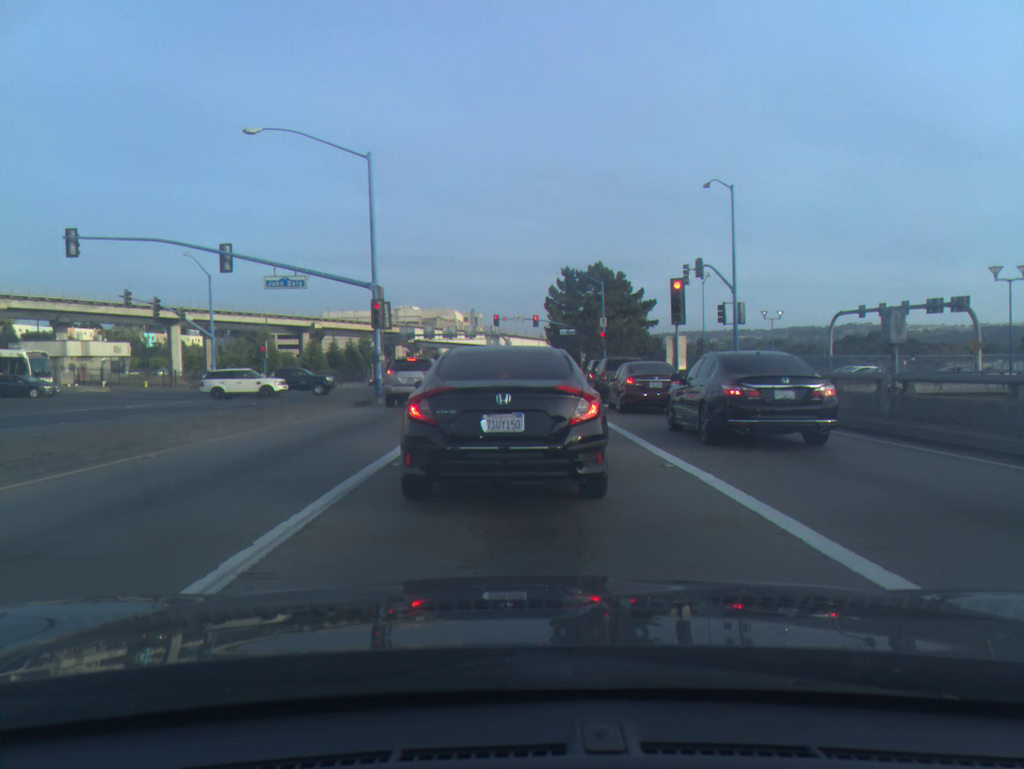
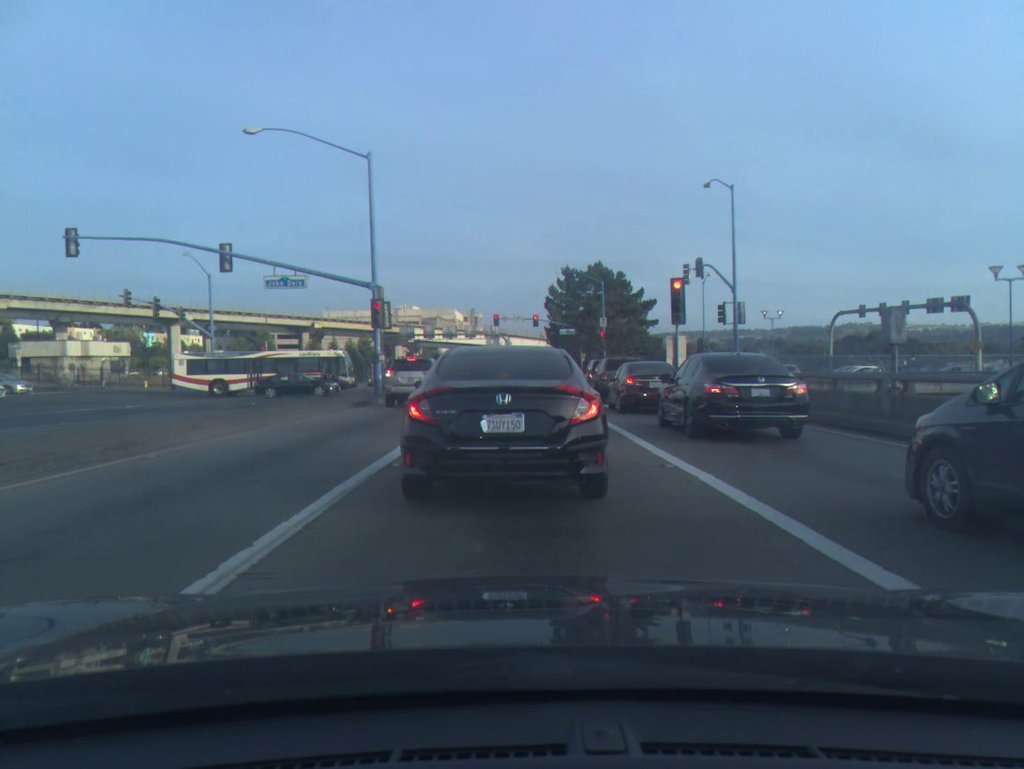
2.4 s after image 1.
(0.0, 0.0) m; 0°
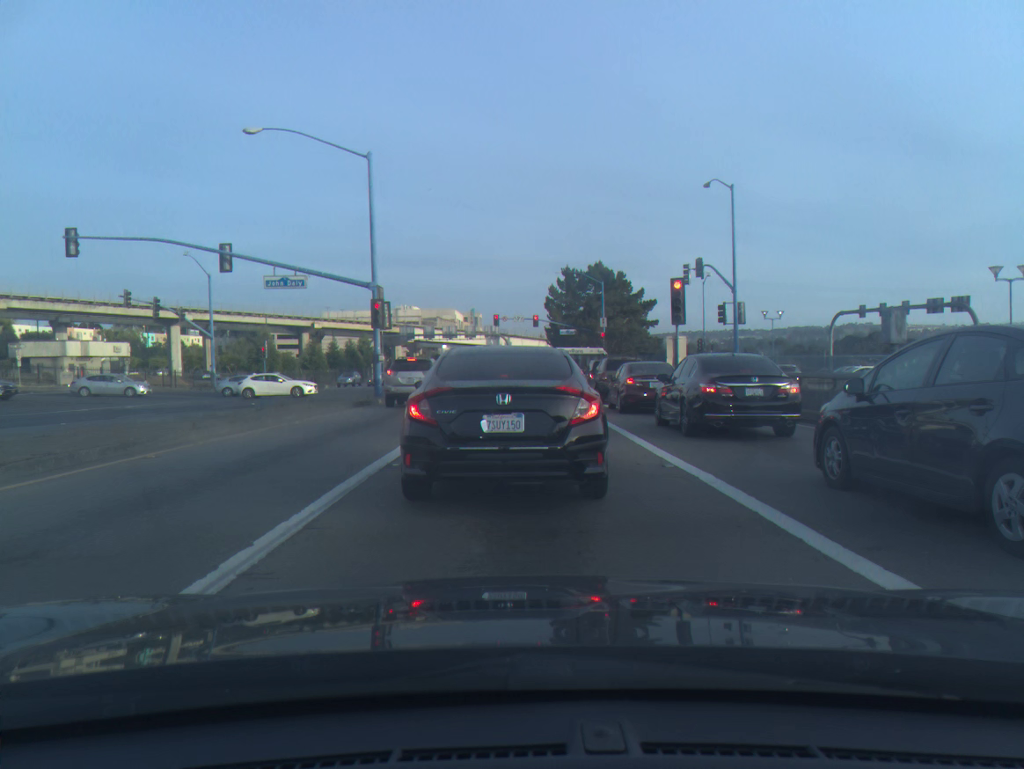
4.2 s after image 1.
(0.0, 0.0) m; 0°
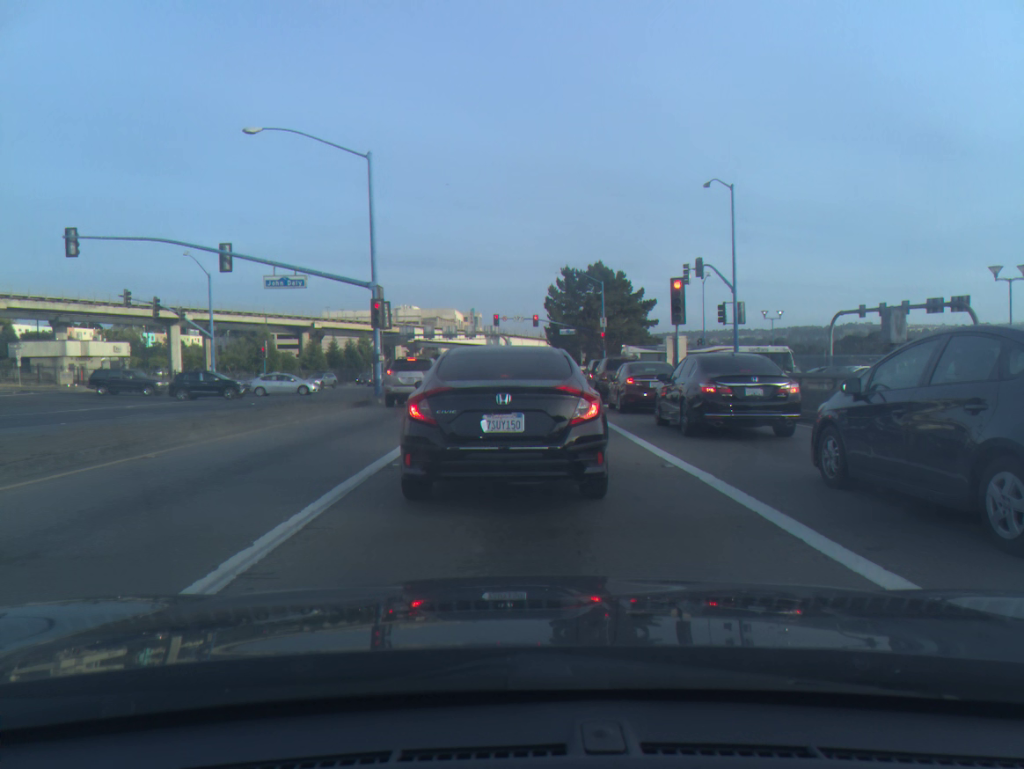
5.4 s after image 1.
(0.0, 0.0) m; 0°
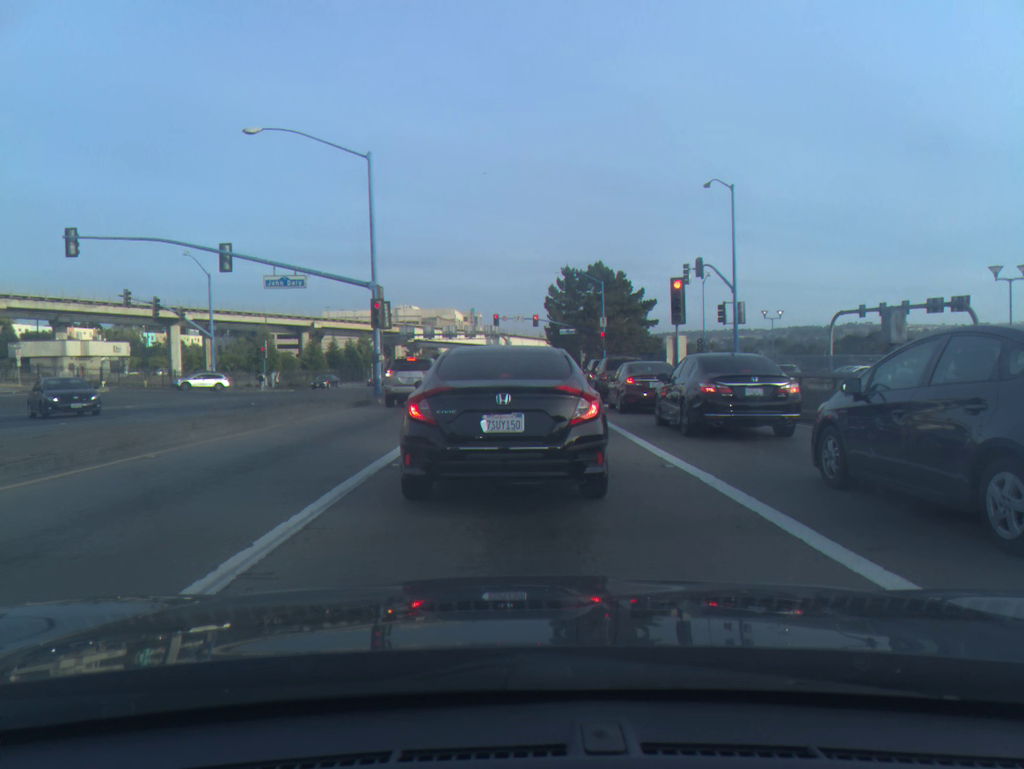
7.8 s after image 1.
(0.0, 0.0) m; 0°
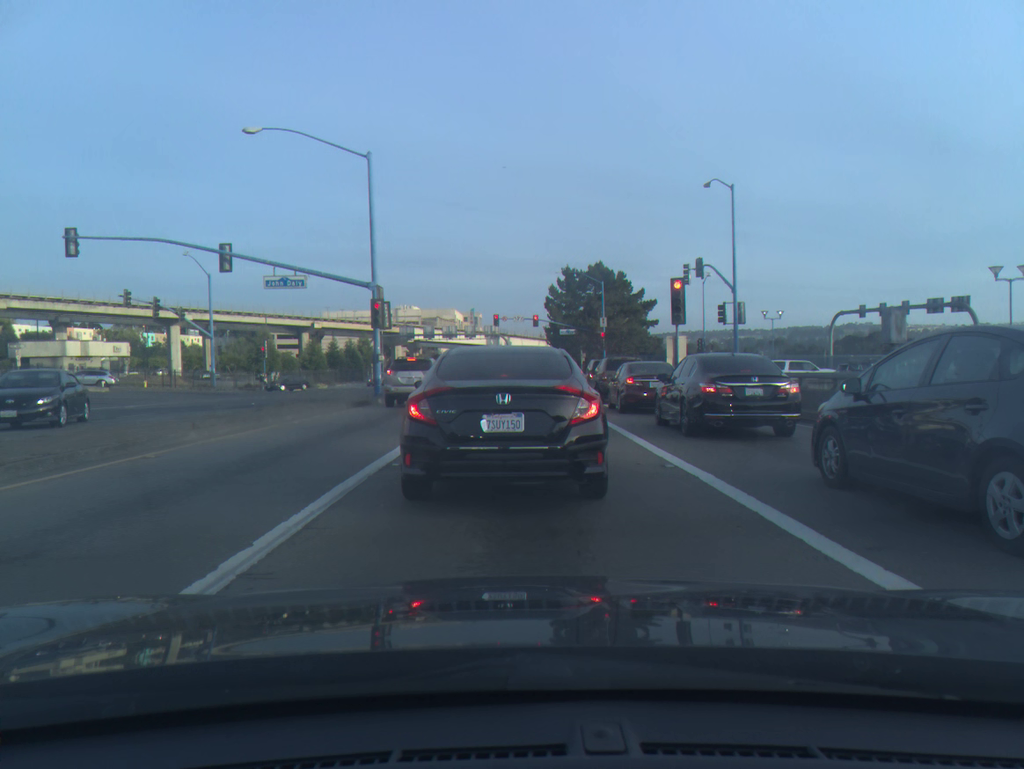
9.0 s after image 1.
(0.0, 0.0) m; 0°
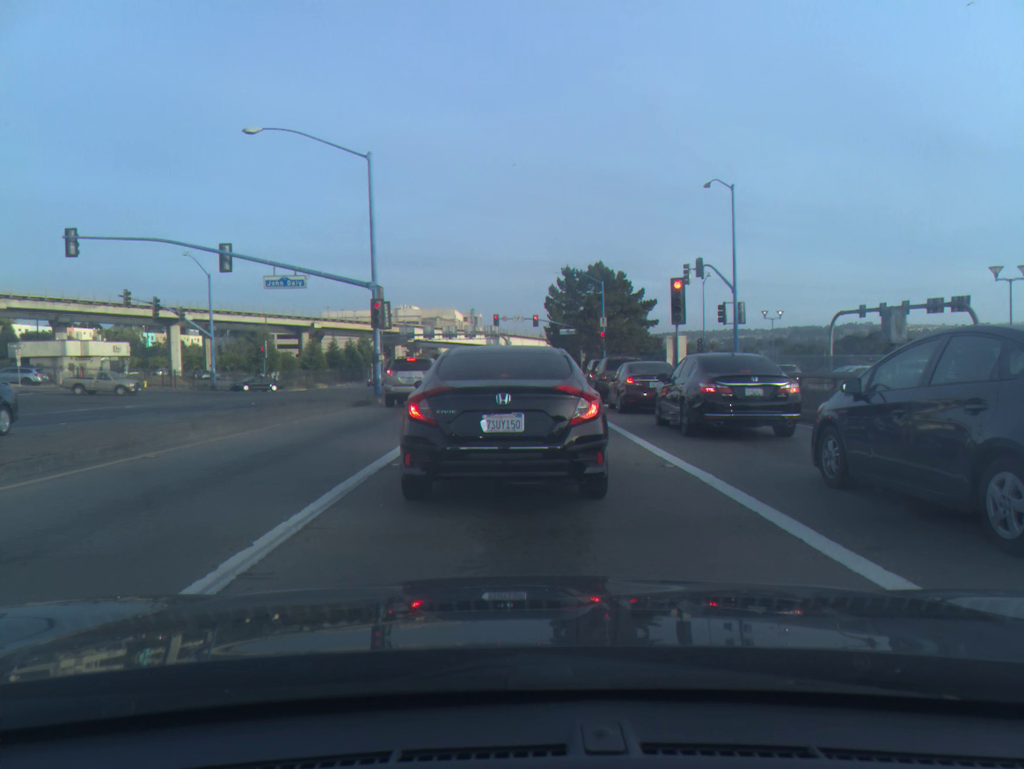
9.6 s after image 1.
(0.0, 0.0) m; 0°
